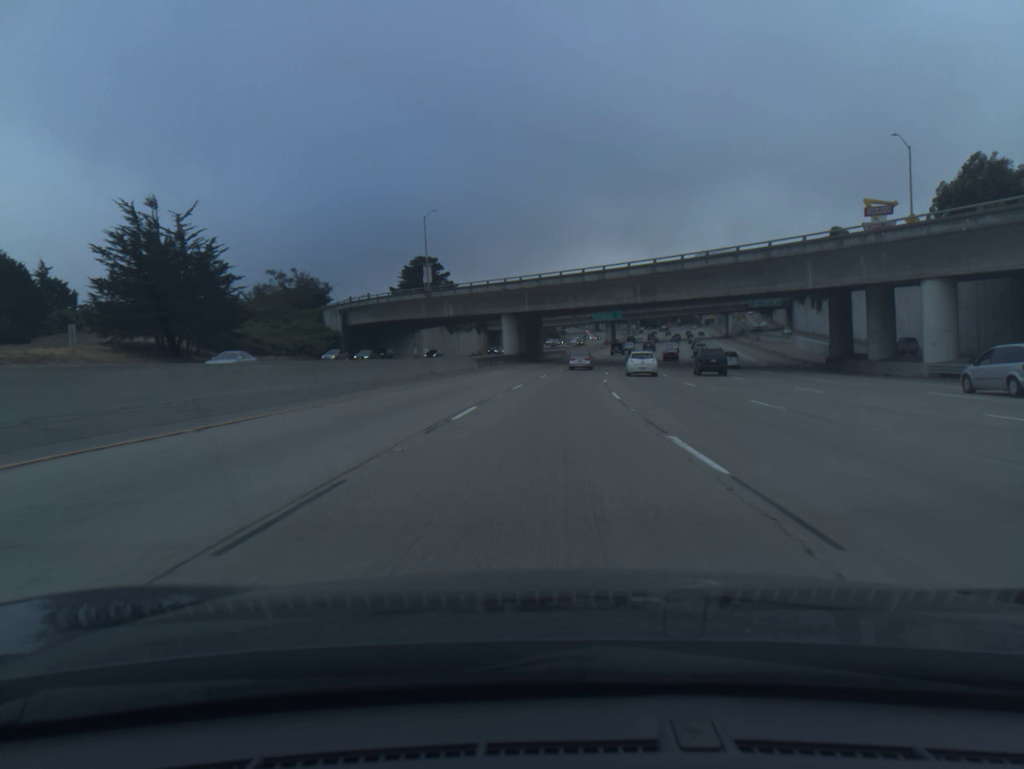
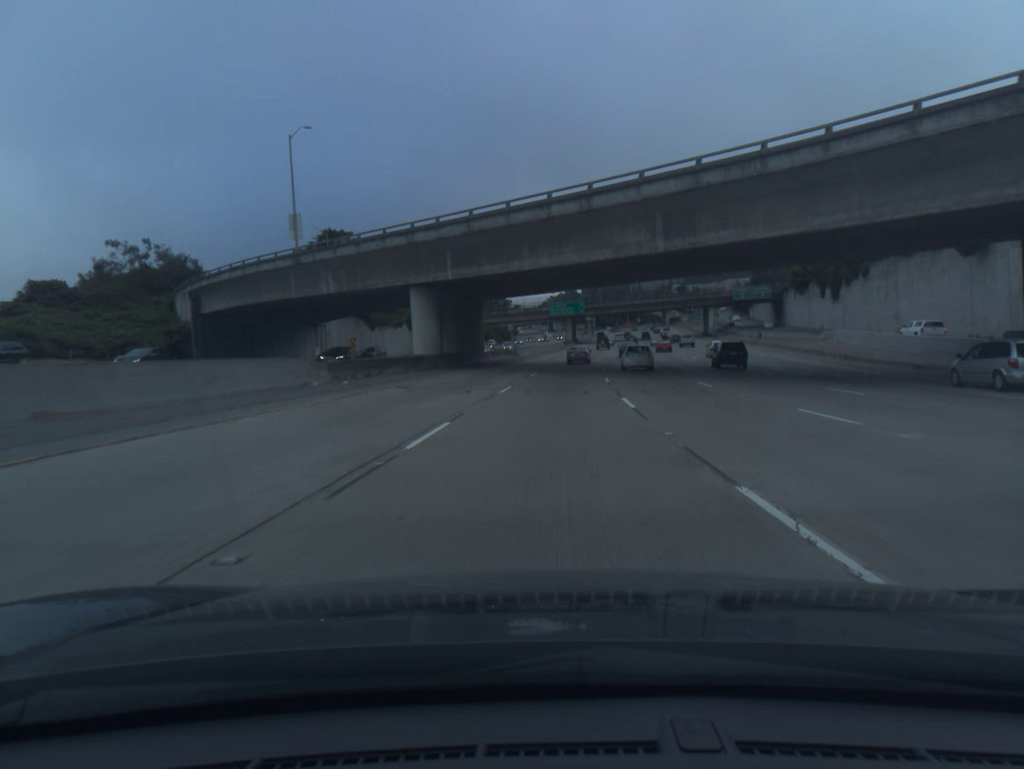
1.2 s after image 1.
(+1.0, +34.0) m; +4°
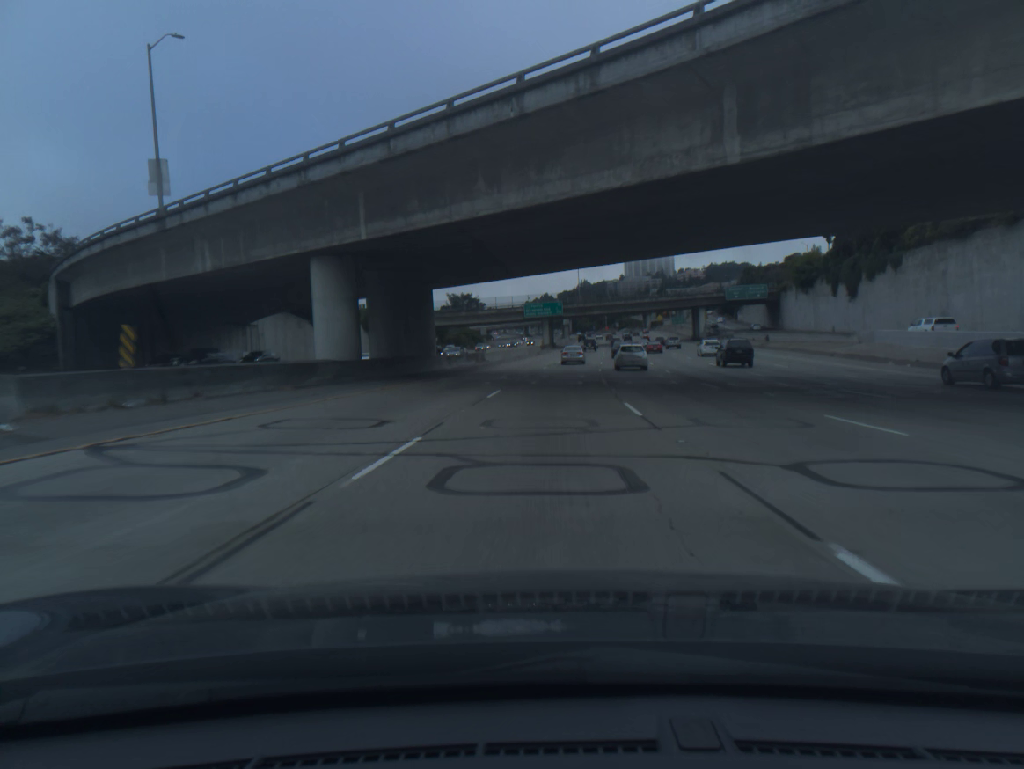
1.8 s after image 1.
(+0.3, +17.0) m; +2°
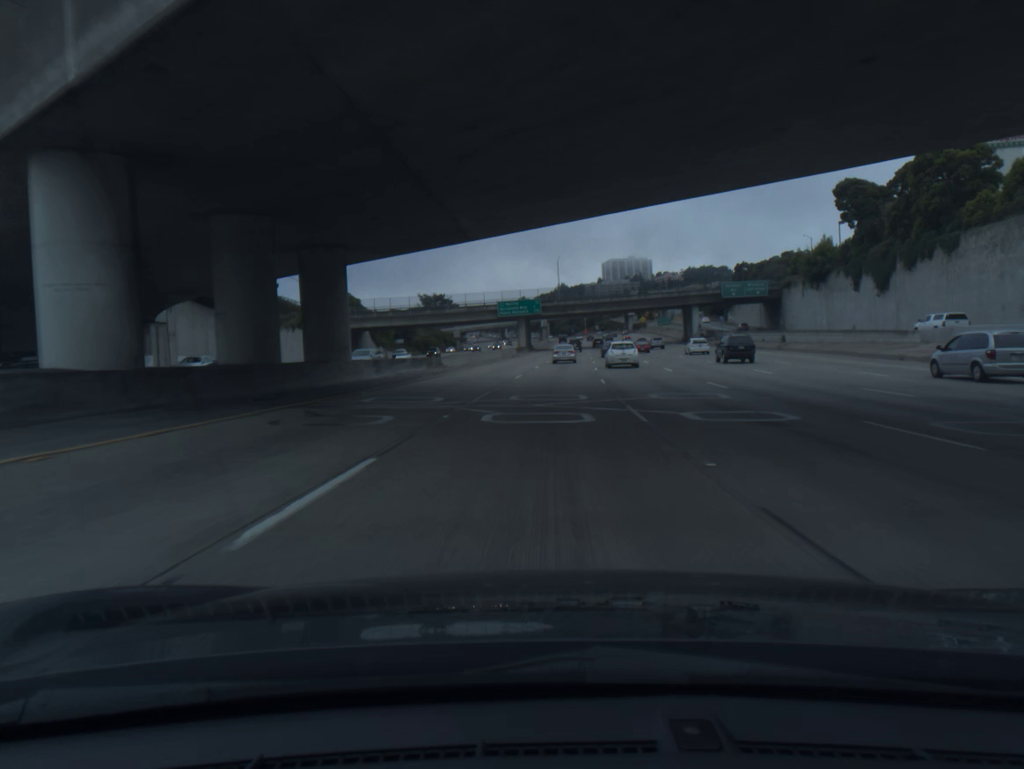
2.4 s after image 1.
(+0.3, +16.9) m; +2°
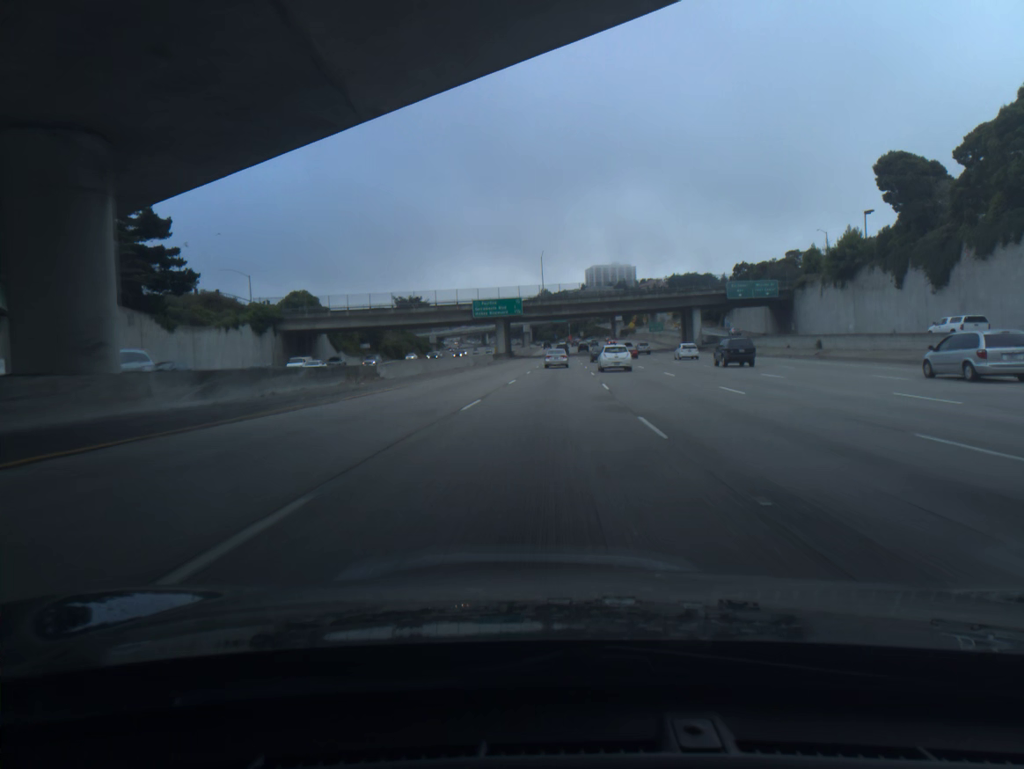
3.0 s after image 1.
(+0.2, +16.9) m; +1°
